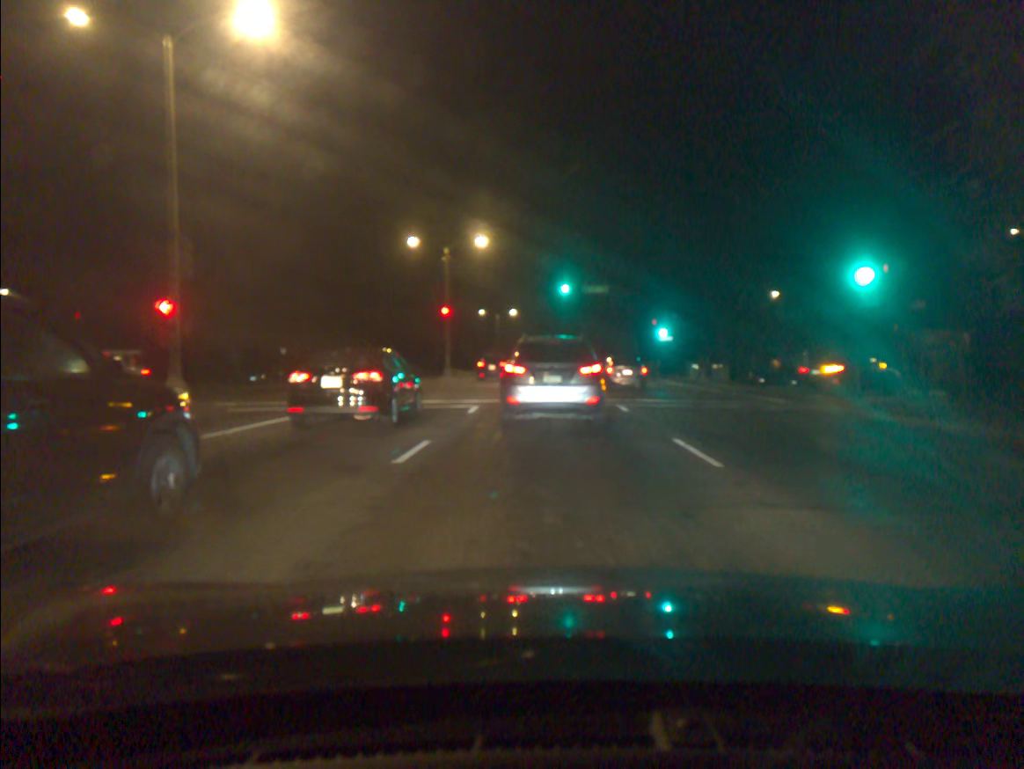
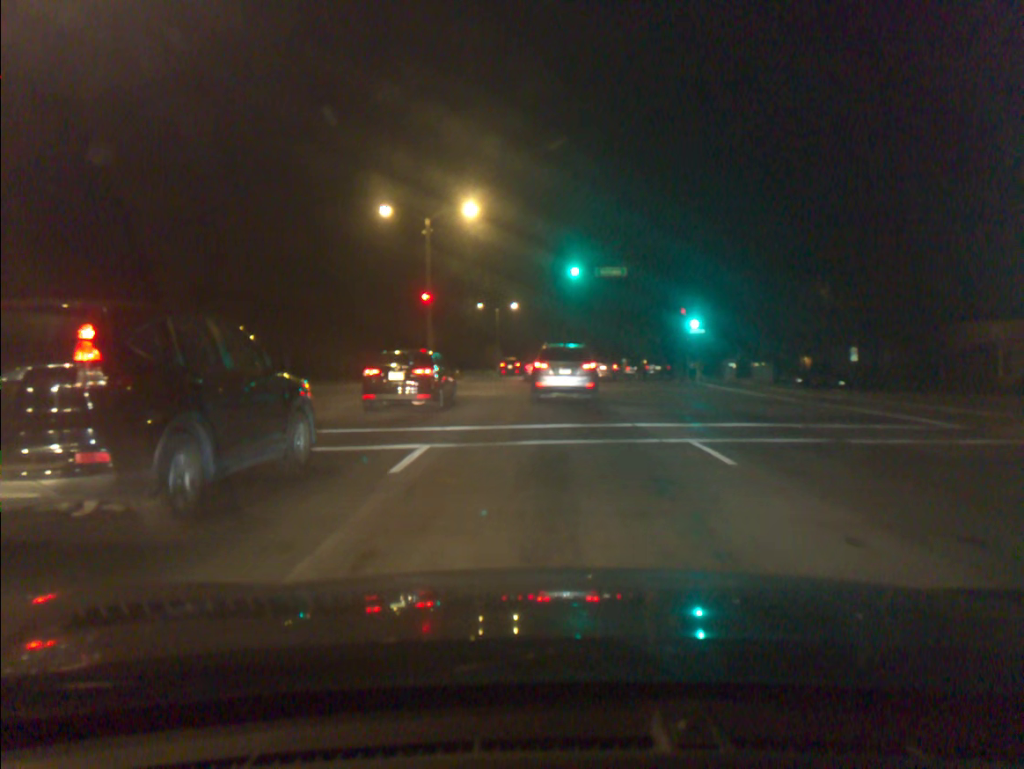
(+0.1, +9.4) m; +1°
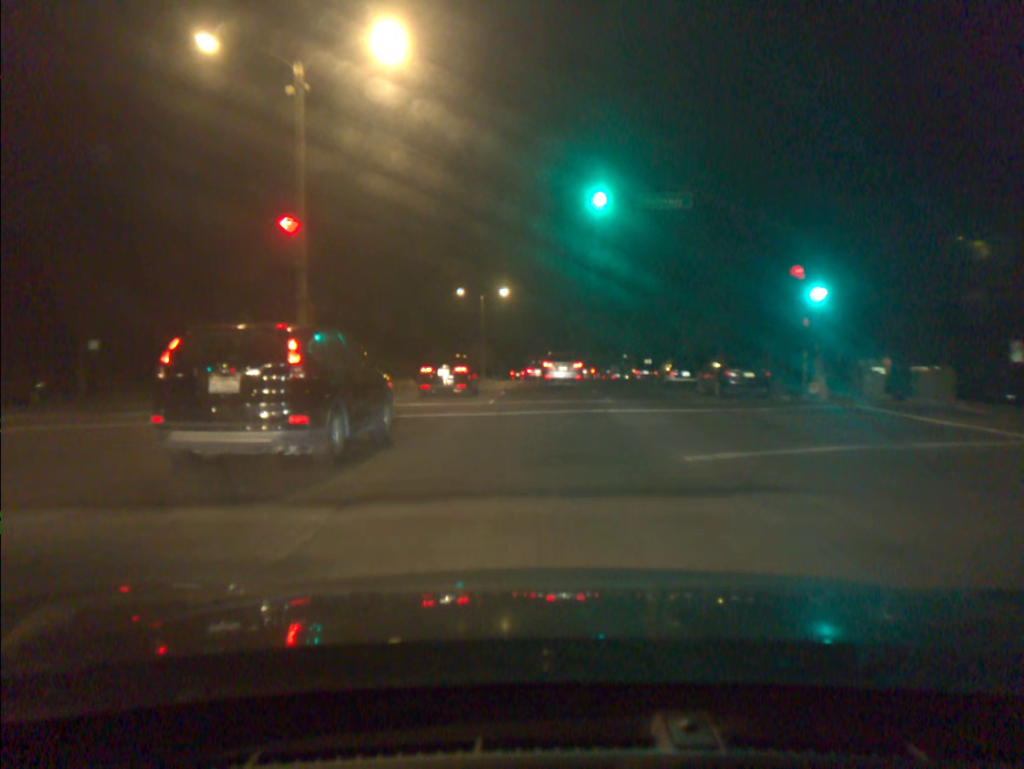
(0.0, +20.8) m; 0°
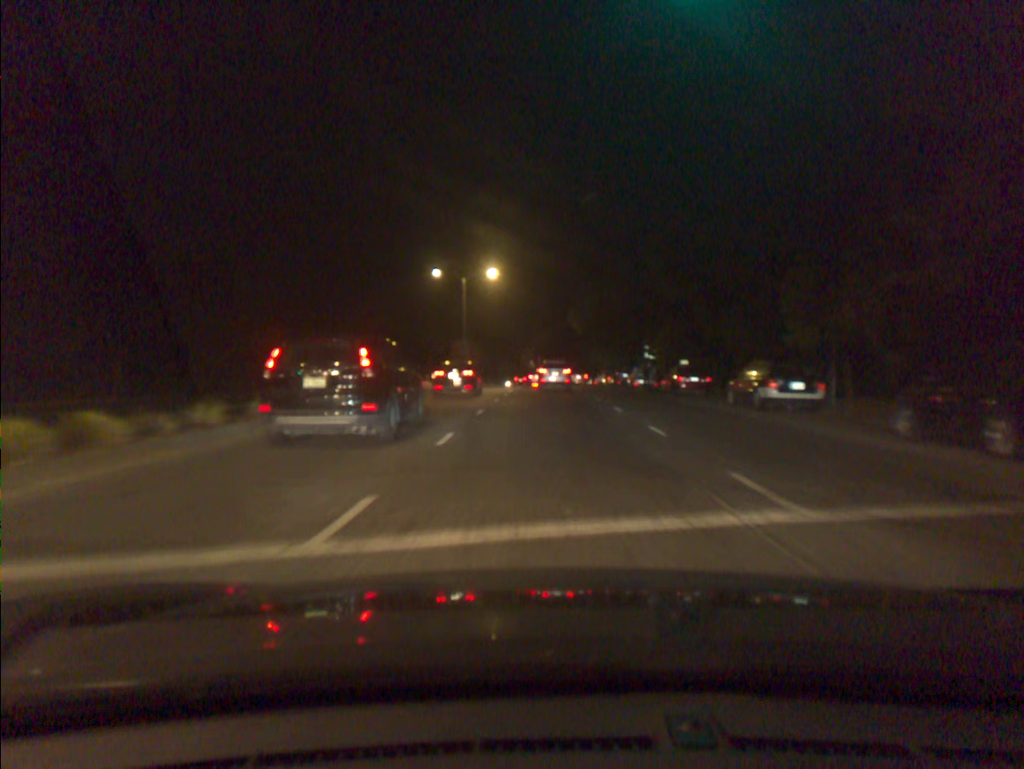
(0.0, +16.9) m; 0°
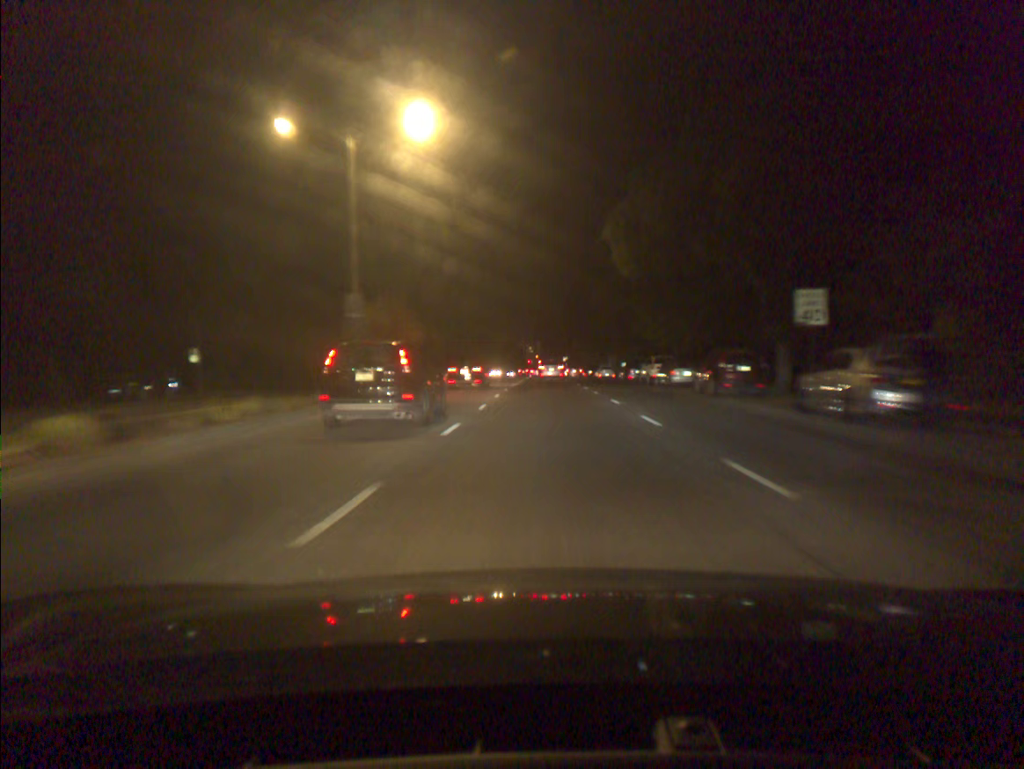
(+0.1, +35.3) m; 0°
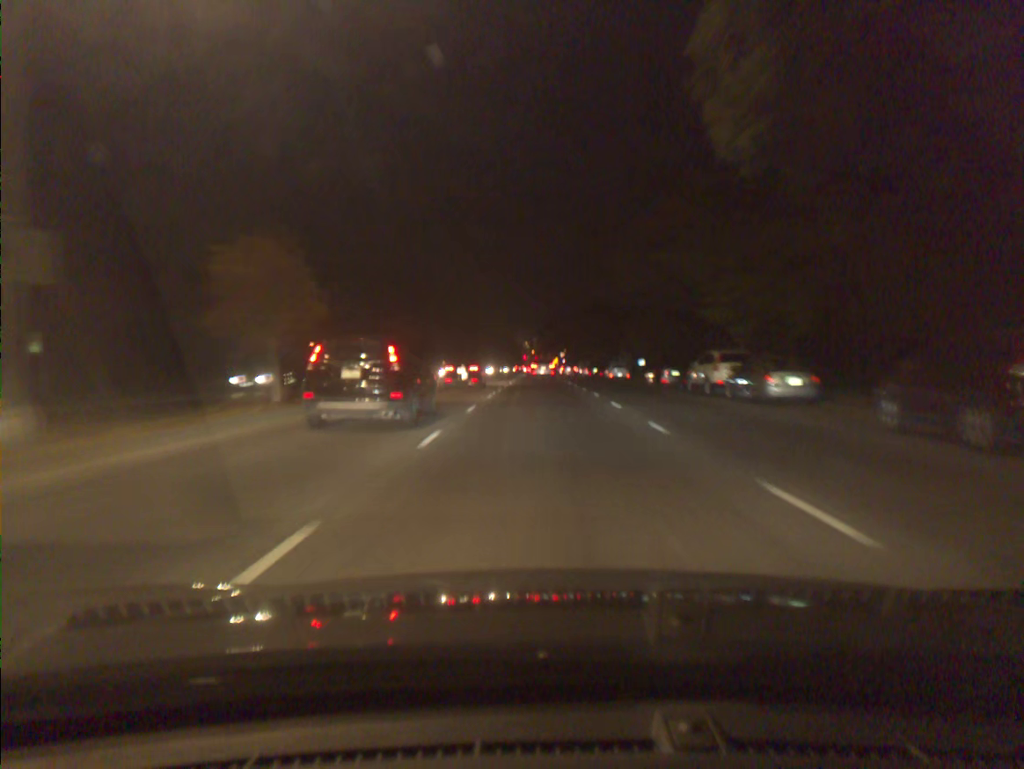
(0.0, +16.4) m; 0°
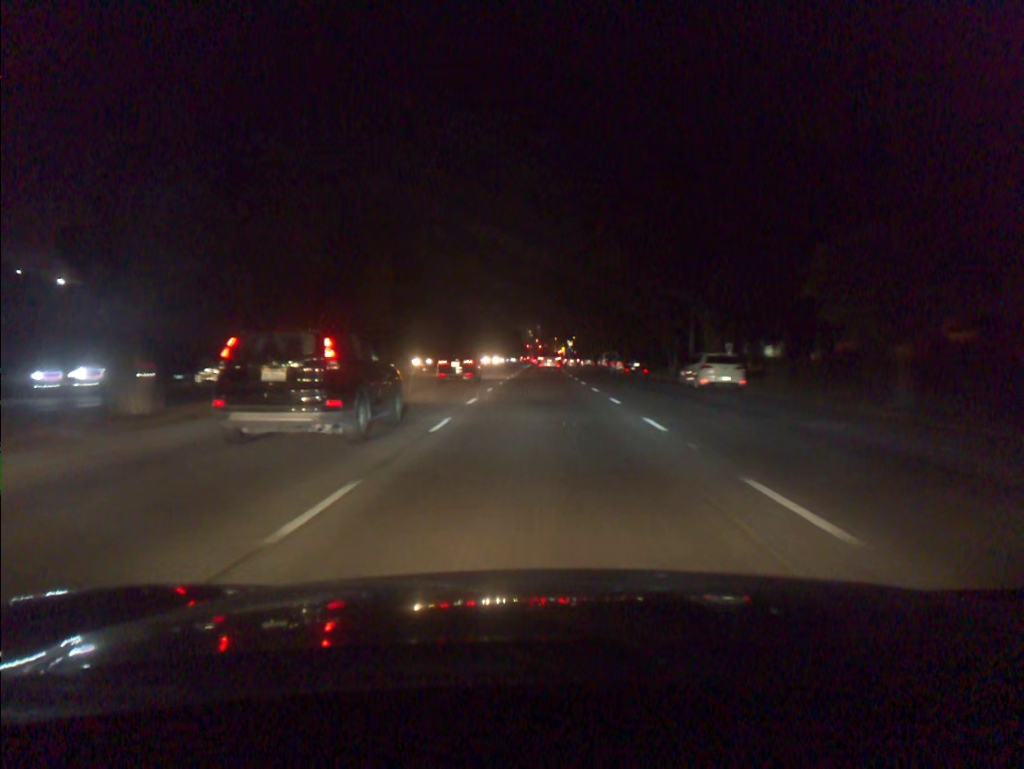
(0.0, +35.3) m; 0°
